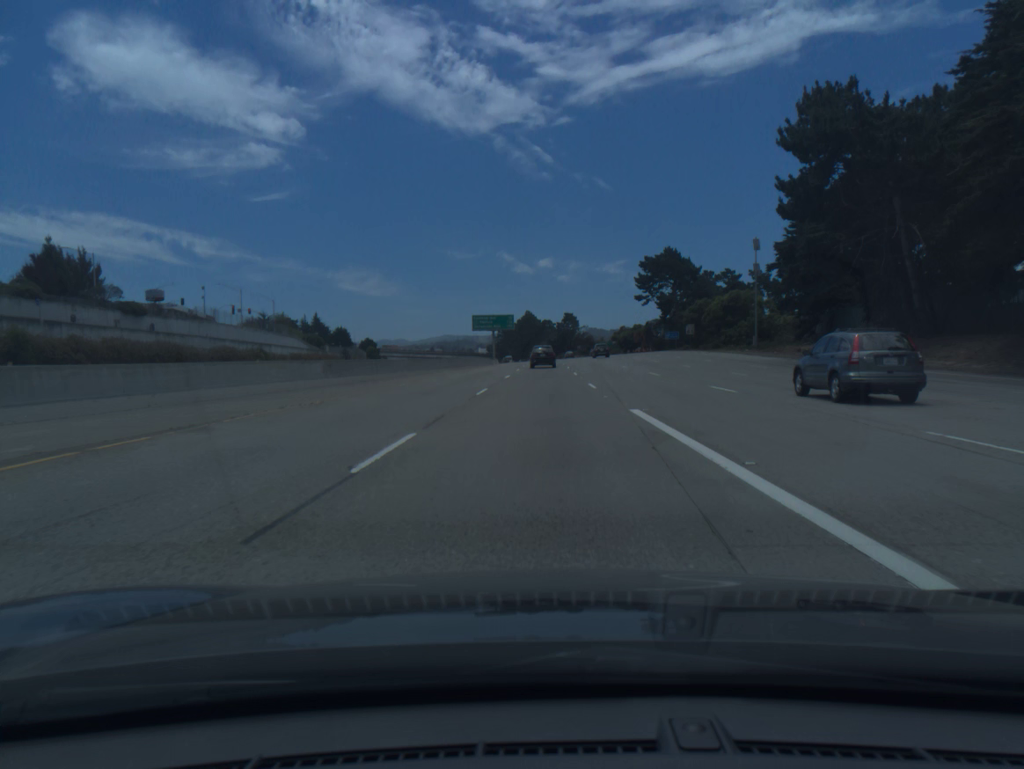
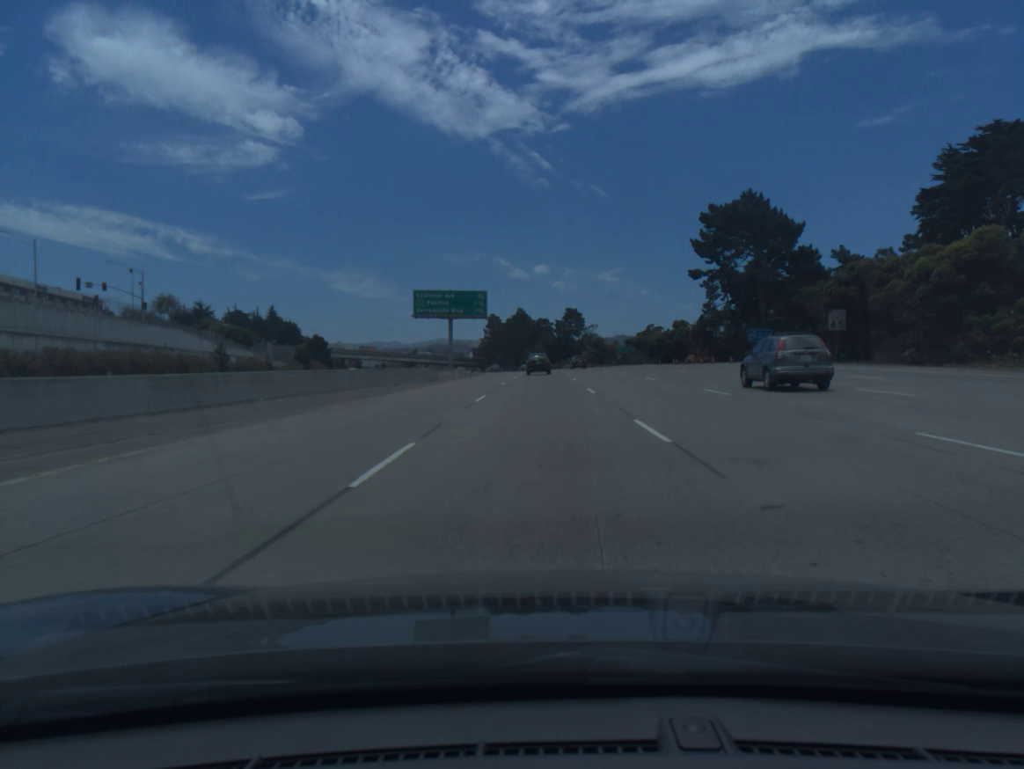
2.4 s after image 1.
(+0.2, +59.3) m; 0°
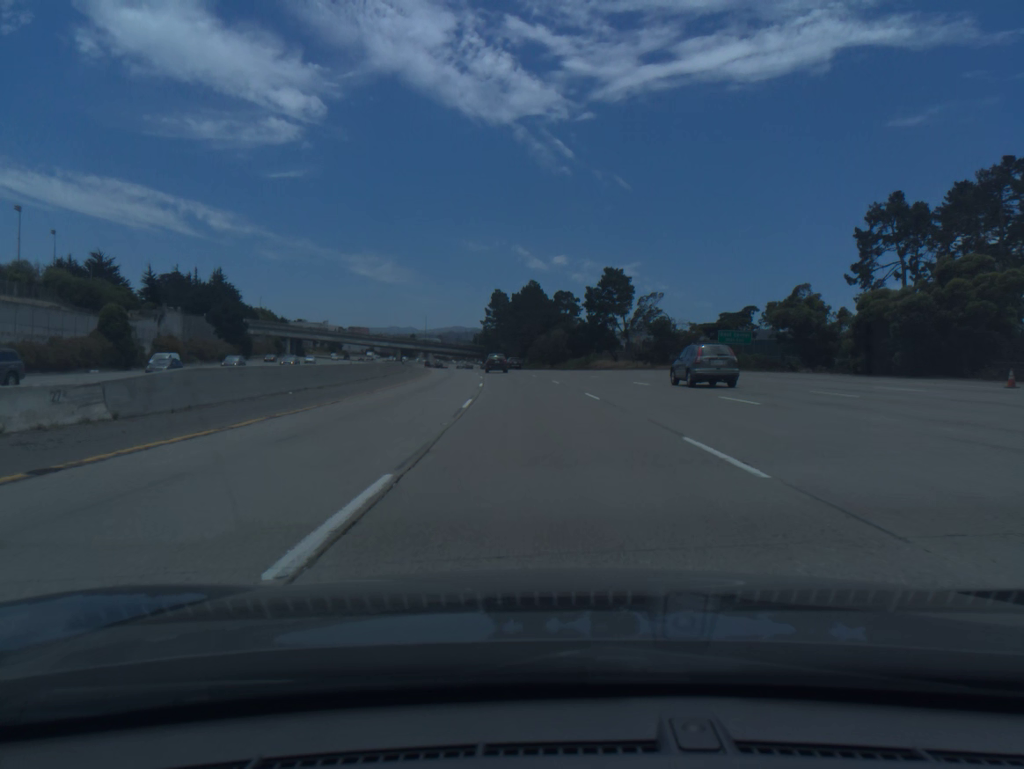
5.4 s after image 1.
(-0.5, +75.9) m; -1°
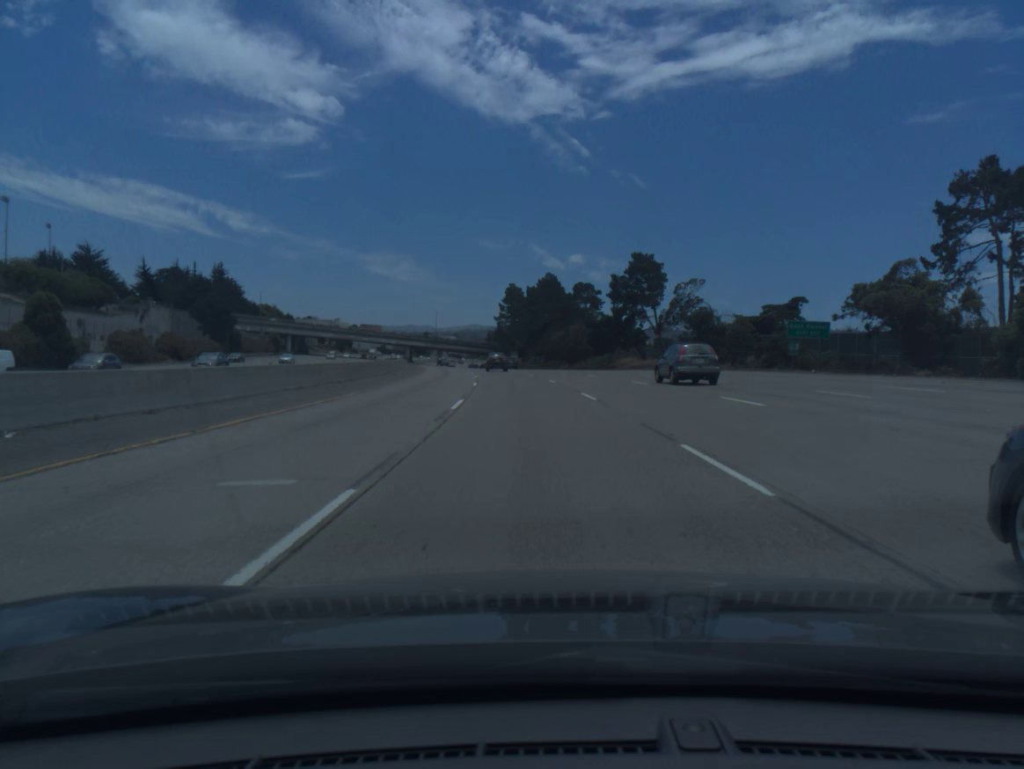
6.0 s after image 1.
(-0.1, +15.6) m; -1°
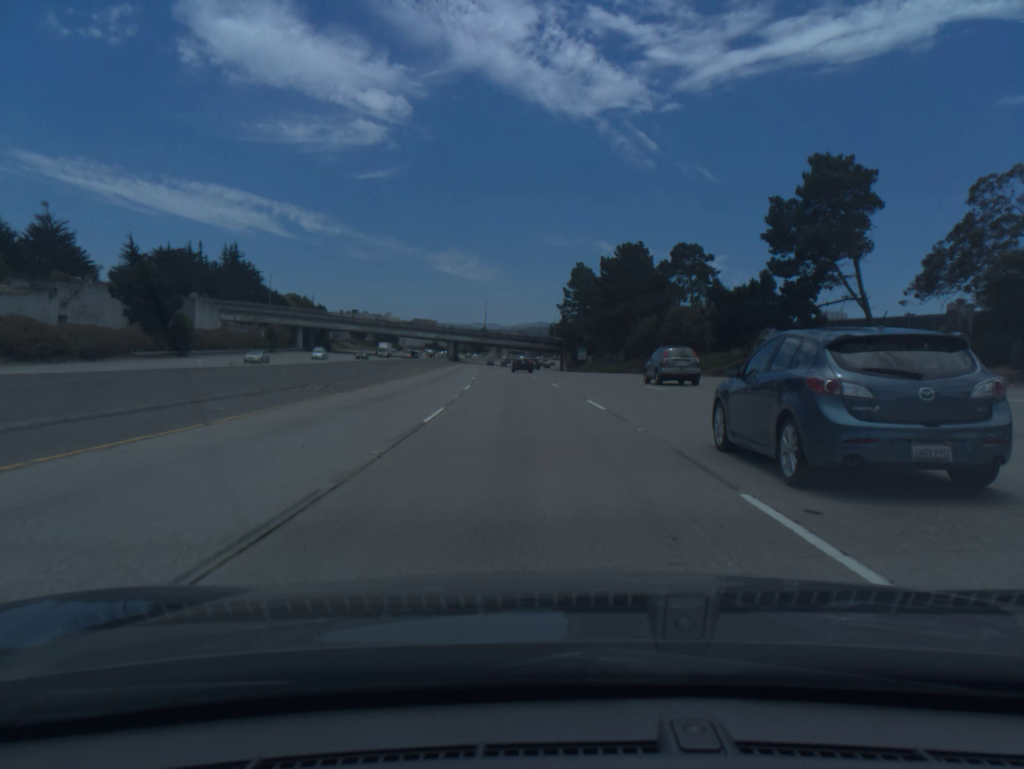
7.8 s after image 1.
(-1.9, +47.6) m; -5°
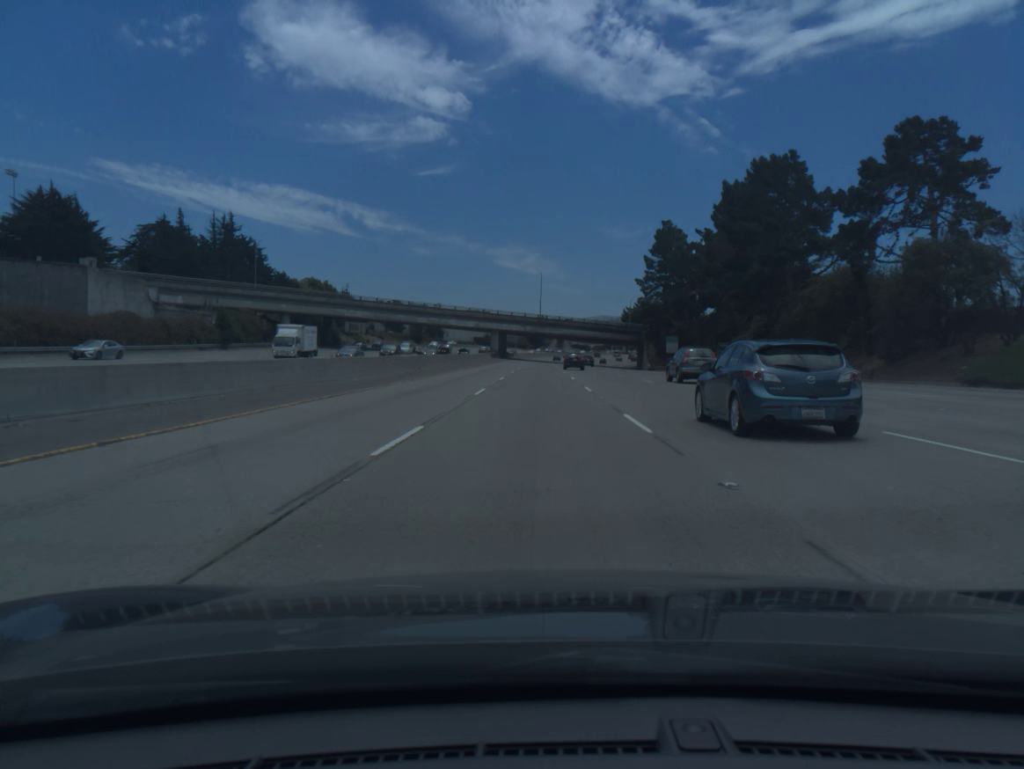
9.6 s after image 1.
(-2.1, +49.1) m; -4°
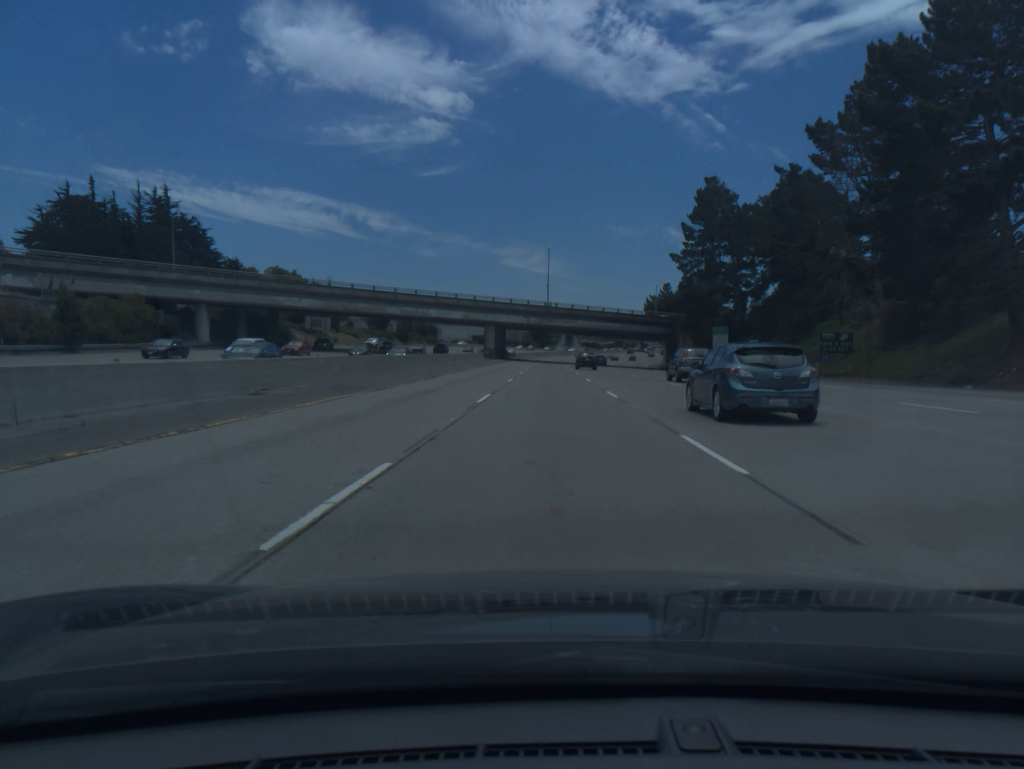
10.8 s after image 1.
(-0.3, +33.4) m; -1°
